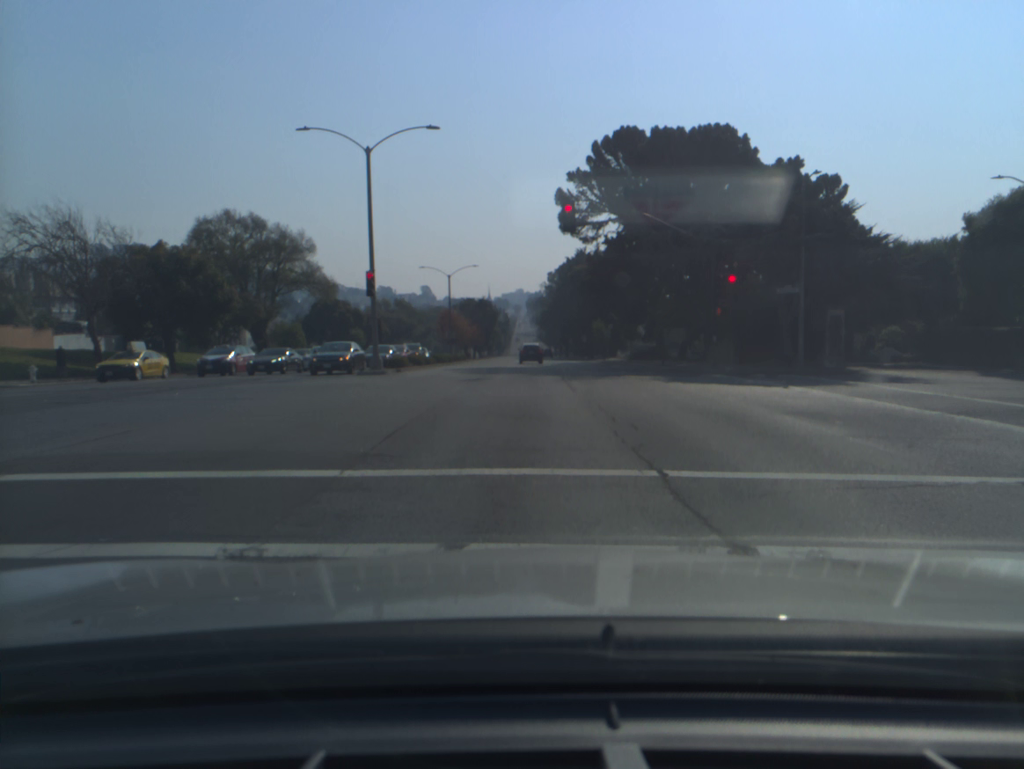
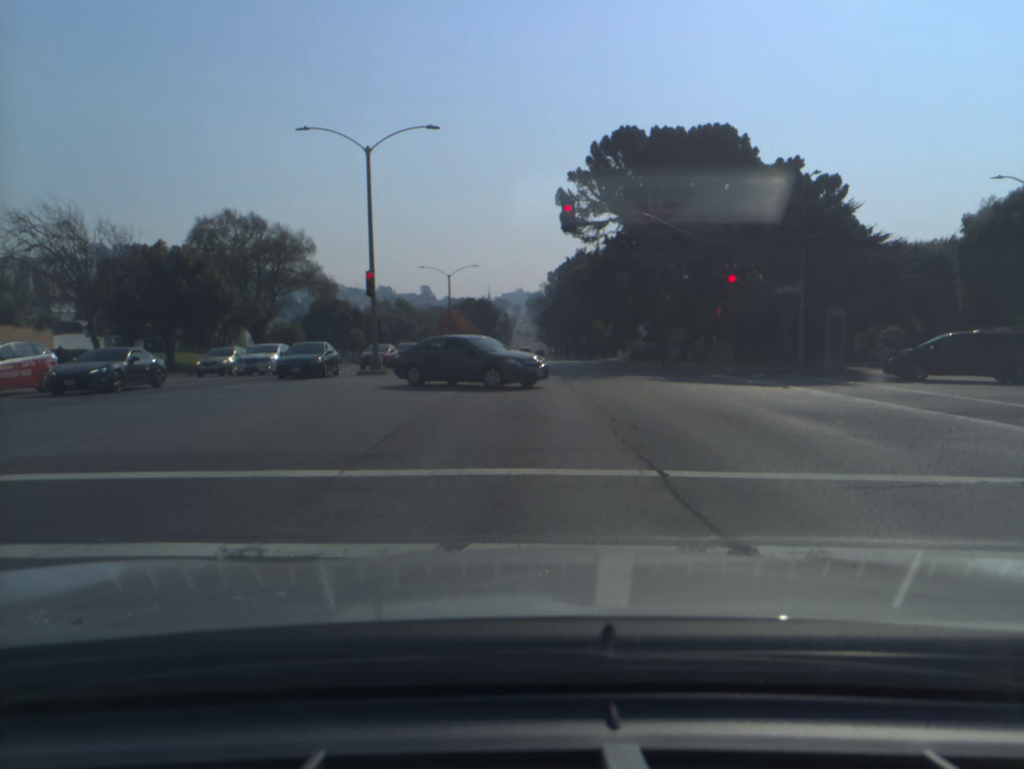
(0.0, 0.0) m; 0°
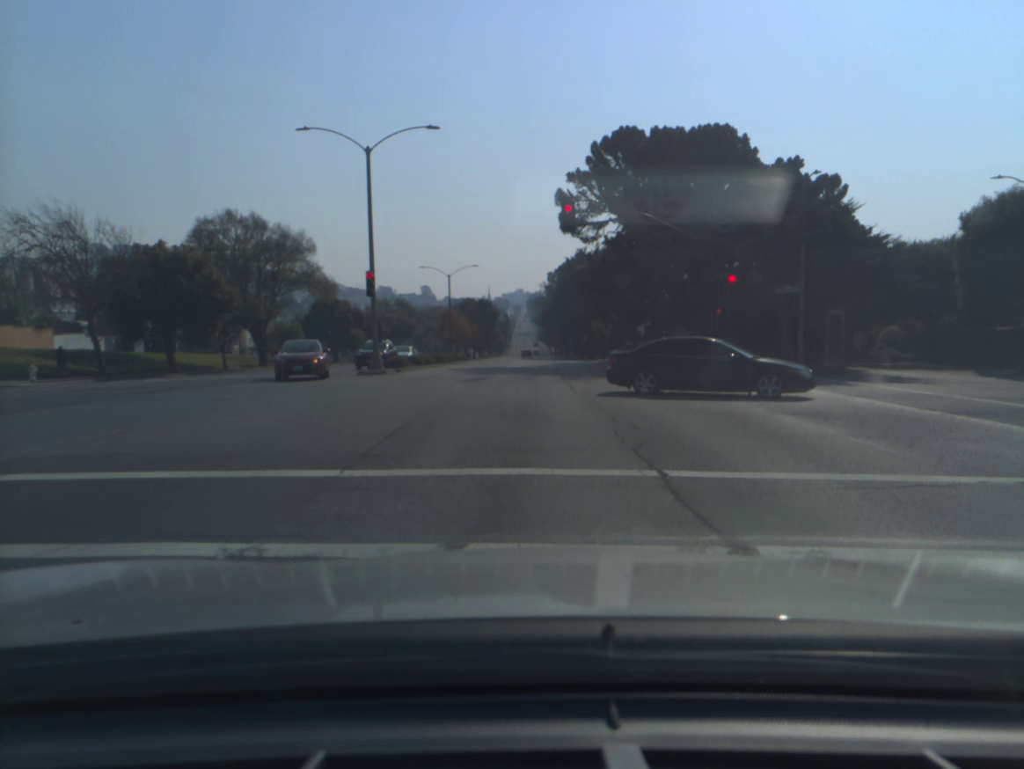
(0.0, 0.0) m; 0°
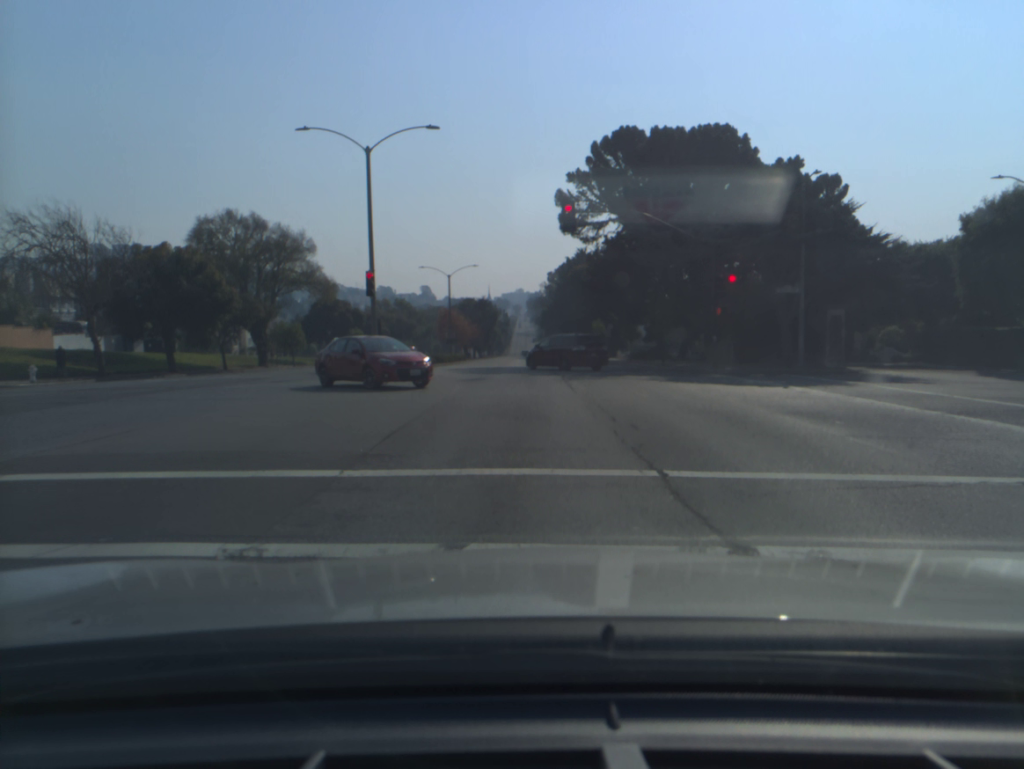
(0.0, 0.0) m; 0°
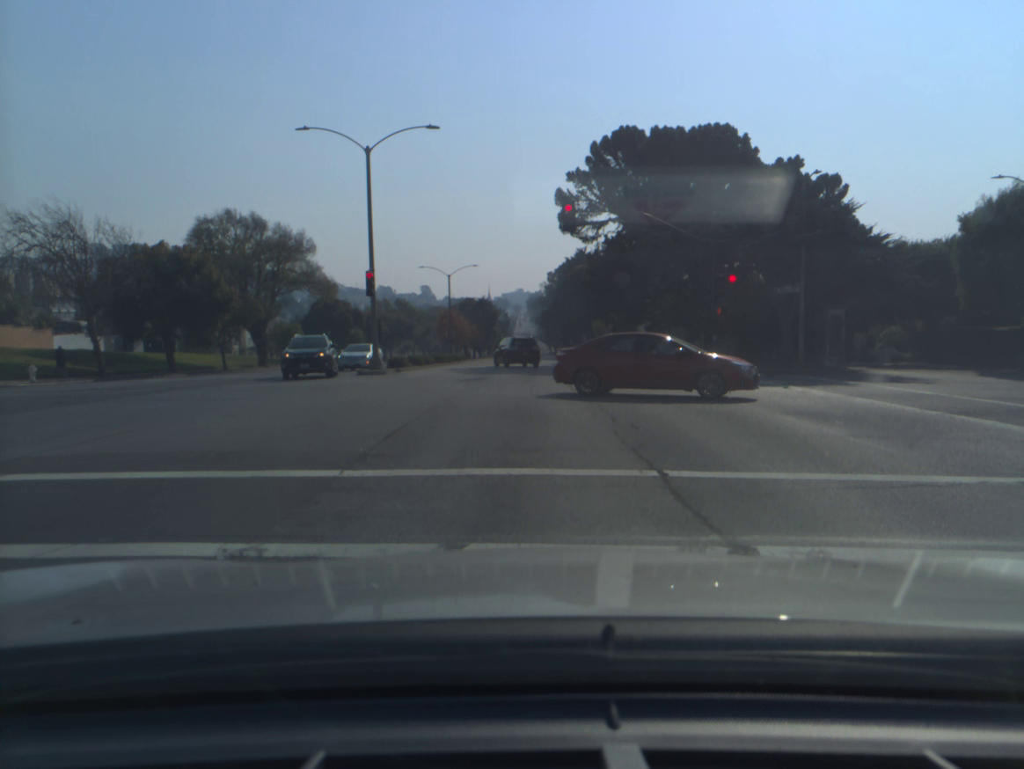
(0.0, 0.0) m; 0°
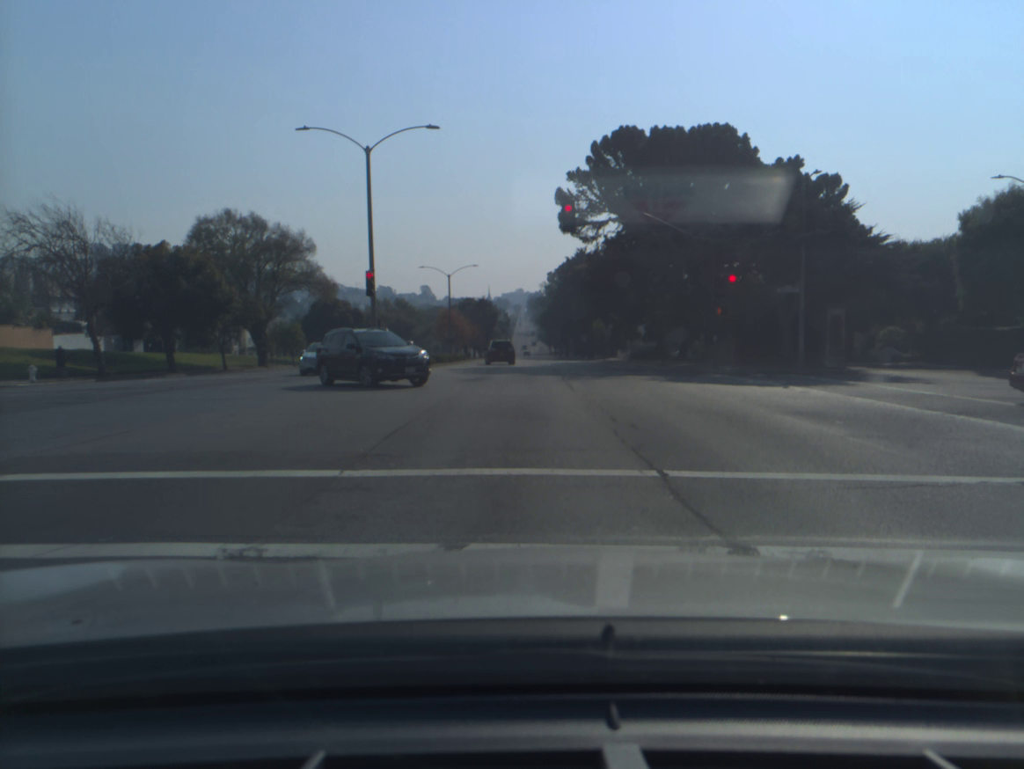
(0.0, 0.0) m; 0°
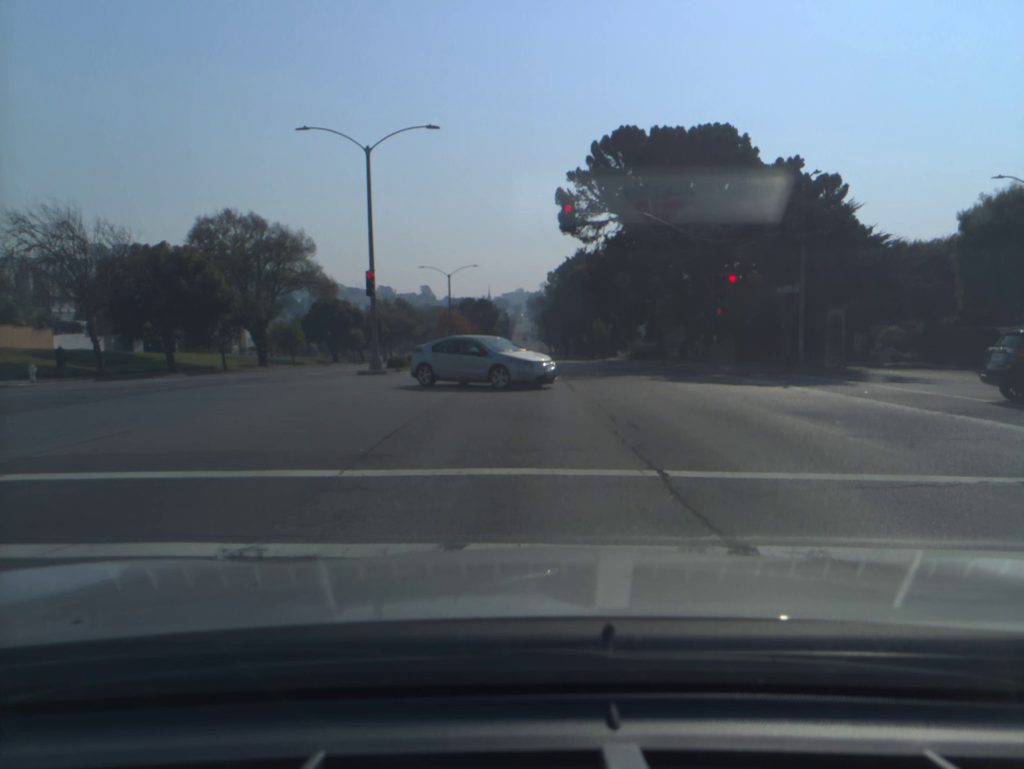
(0.0, 0.0) m; 0°
